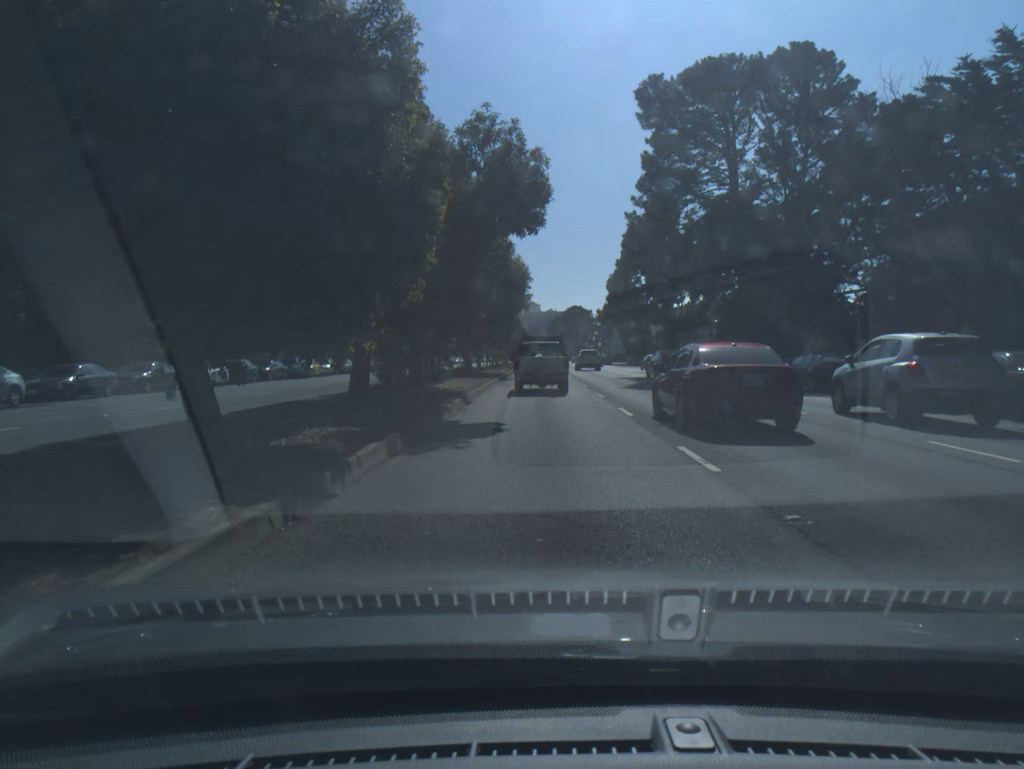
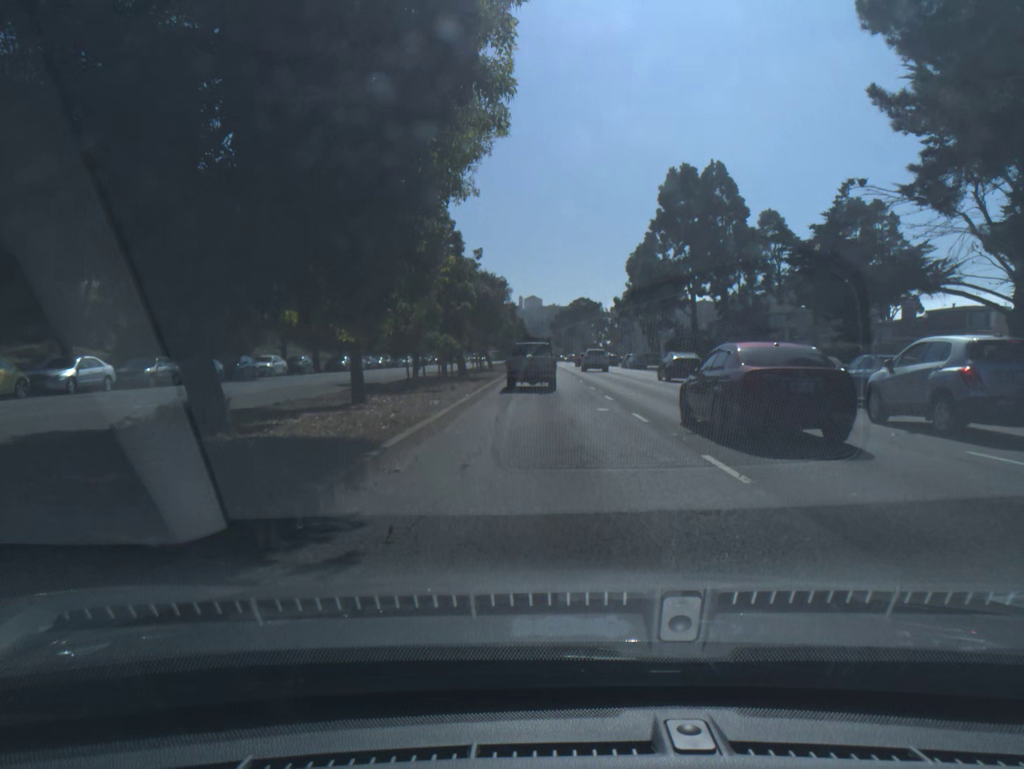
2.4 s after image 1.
(-0.1, +37.4) m; 0°
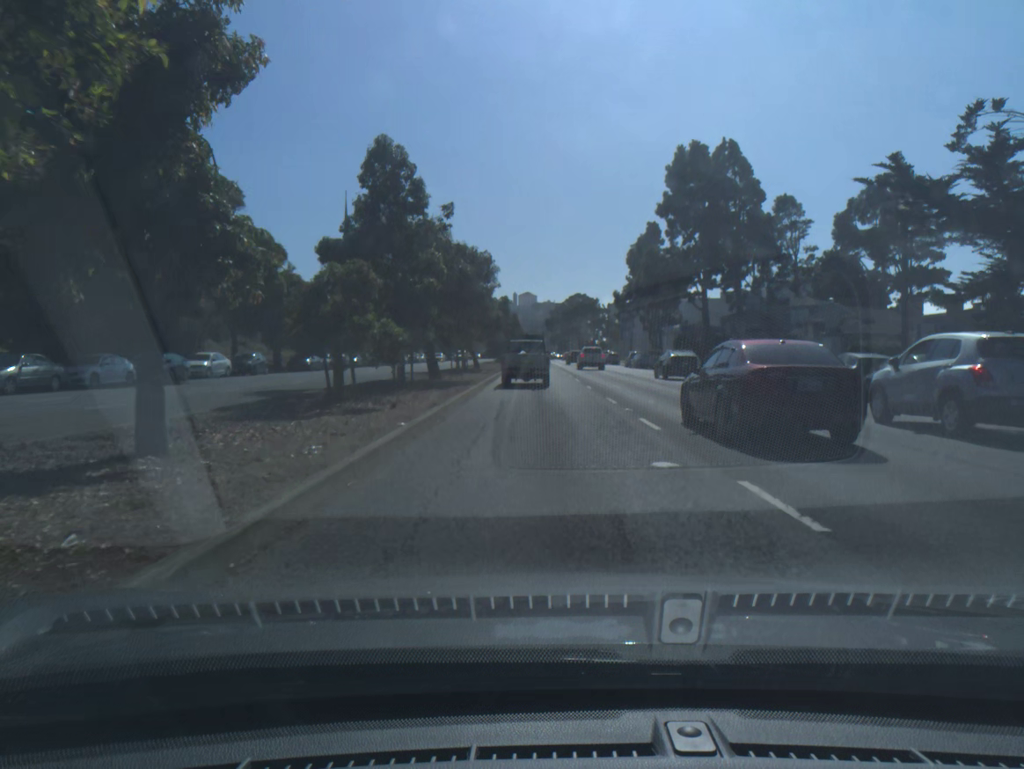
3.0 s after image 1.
(0.0, +9.1) m; +1°
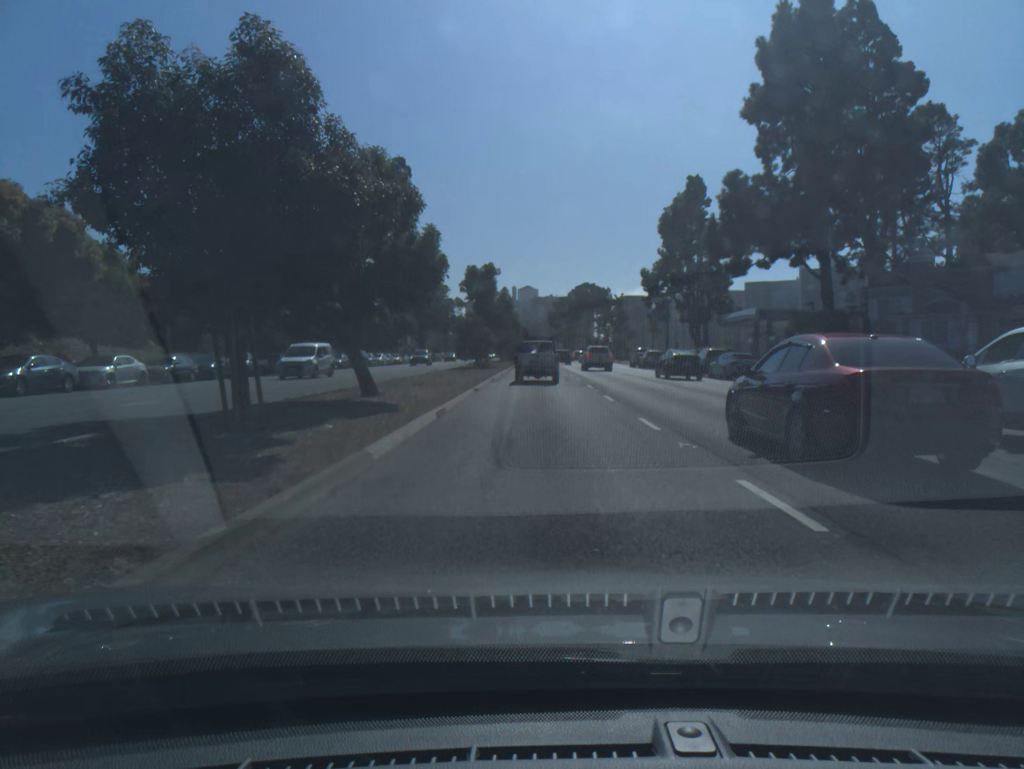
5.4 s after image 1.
(-0.1, +35.6) m; 0°
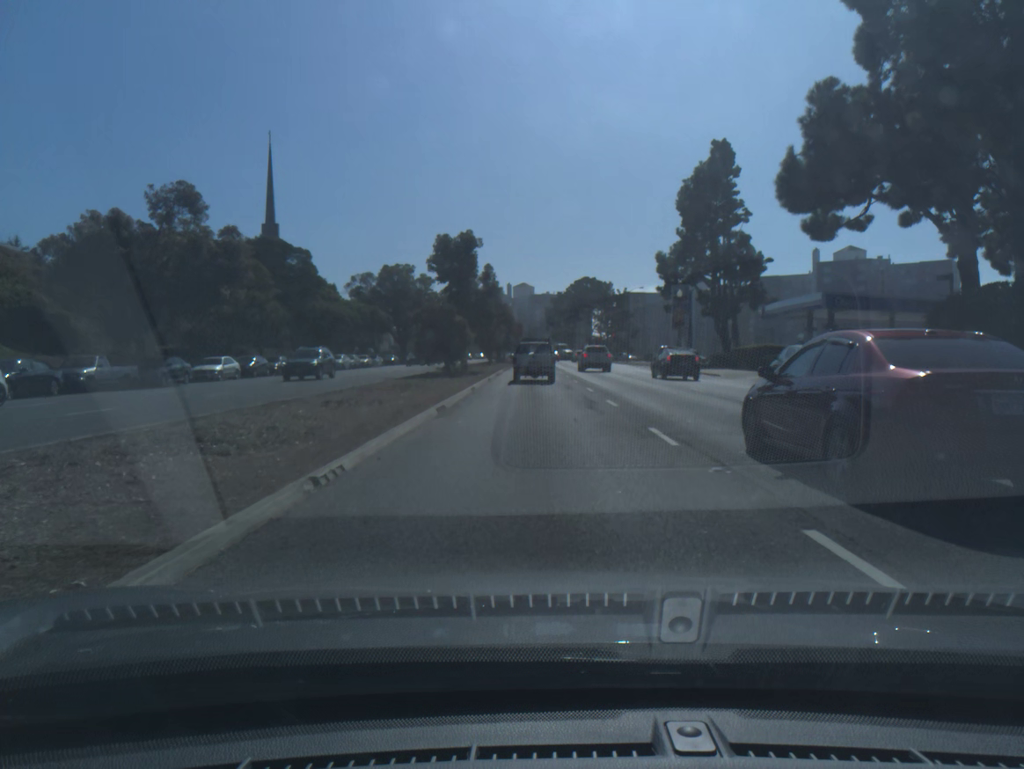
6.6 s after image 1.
(0.0, +16.9) m; 0°
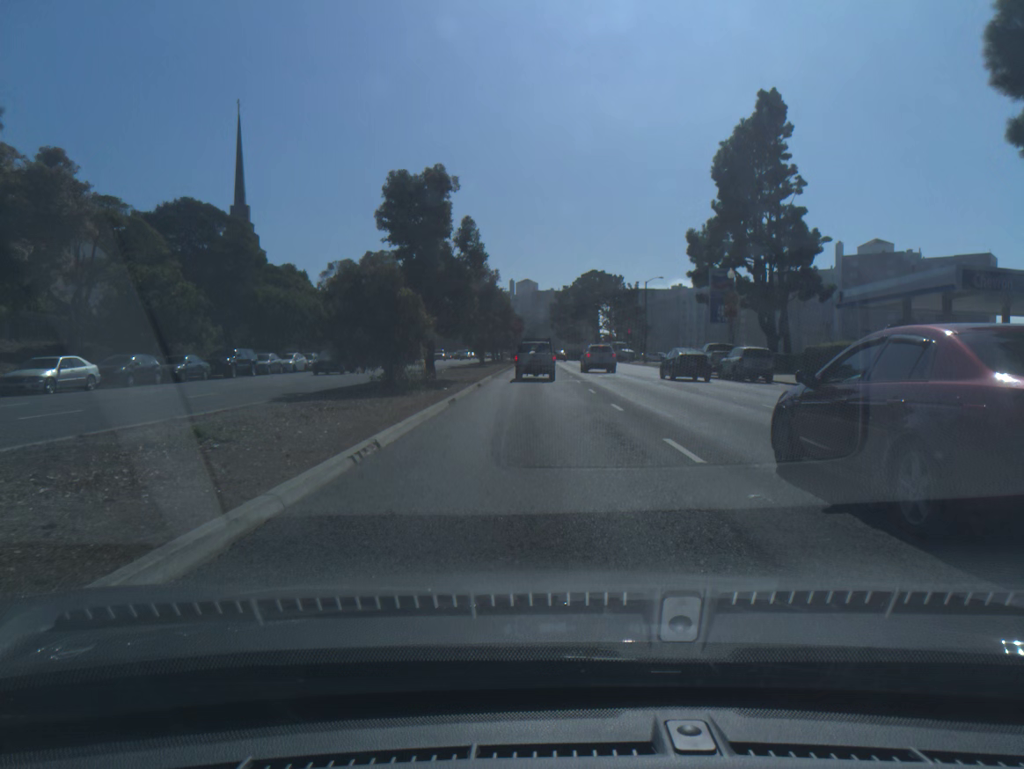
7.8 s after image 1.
(0.0, +16.2) m; 0°
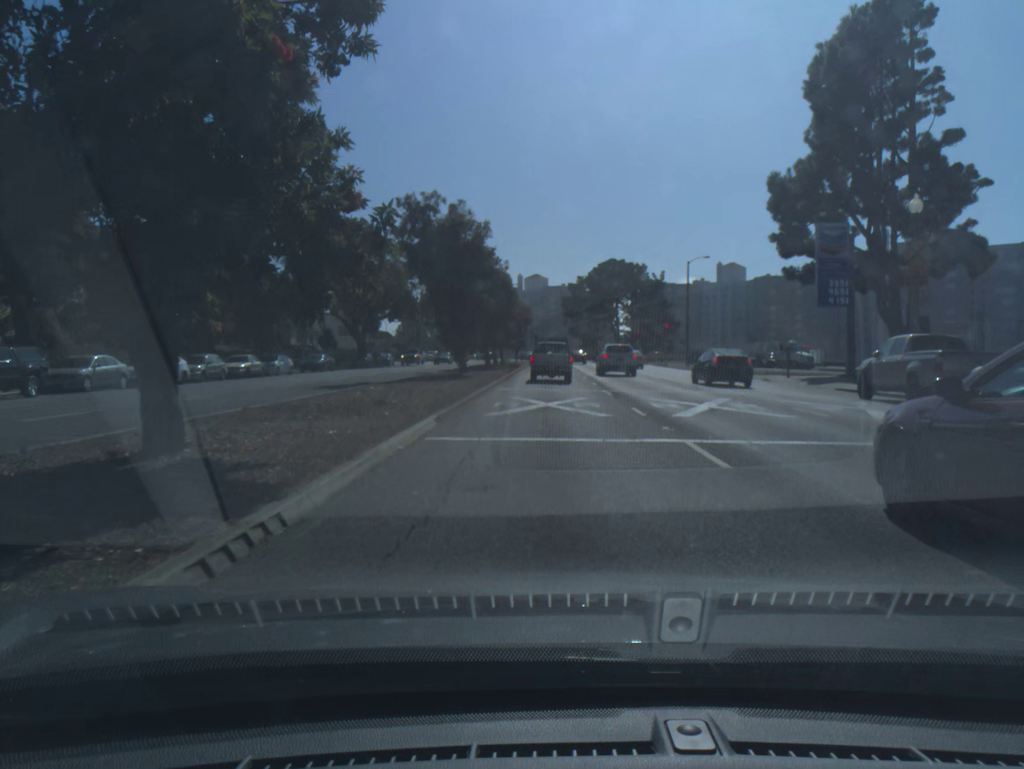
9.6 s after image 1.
(-0.2, +22.9) m; -1°
